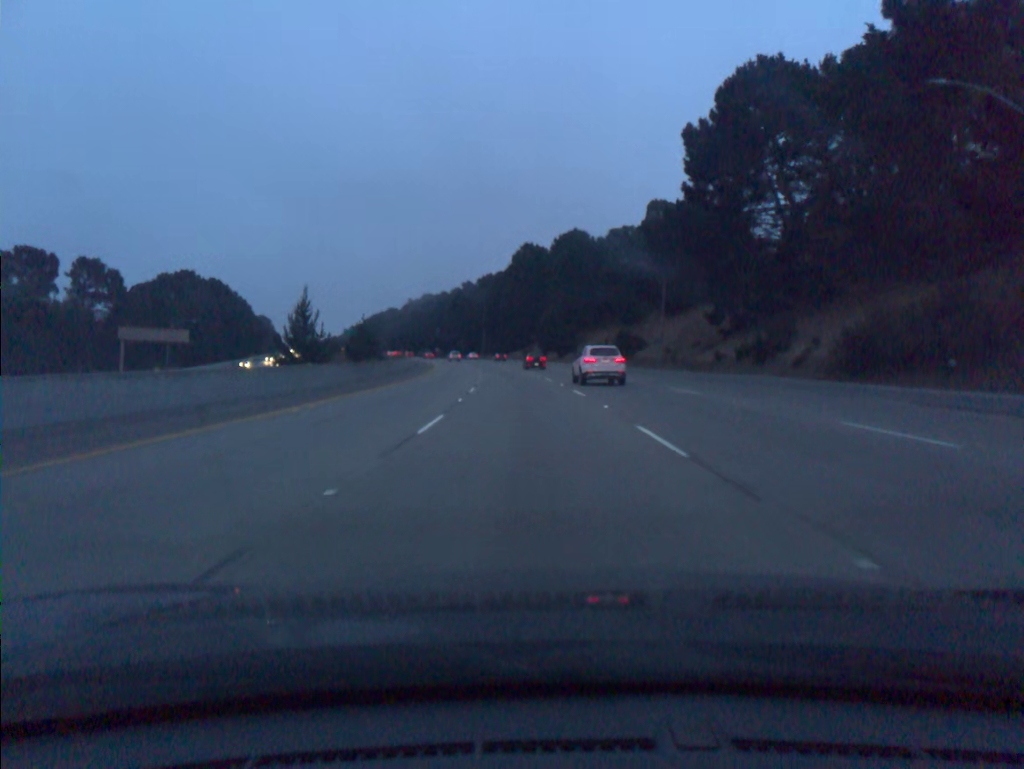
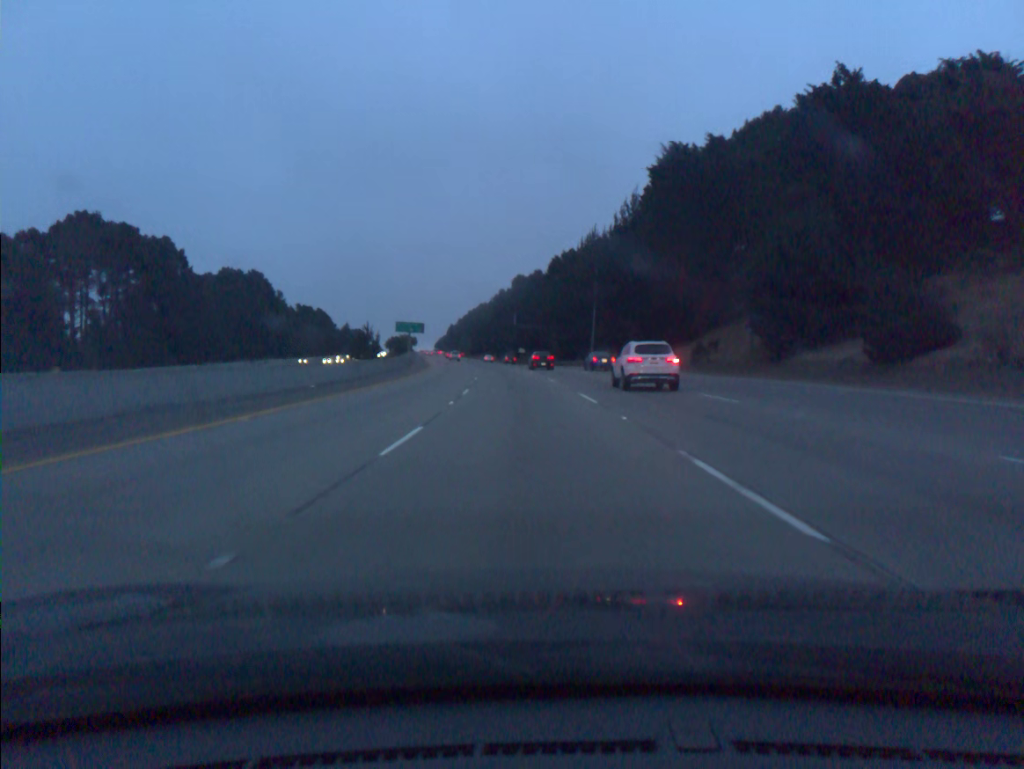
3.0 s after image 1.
(-6.4, +91.0) m; -8°
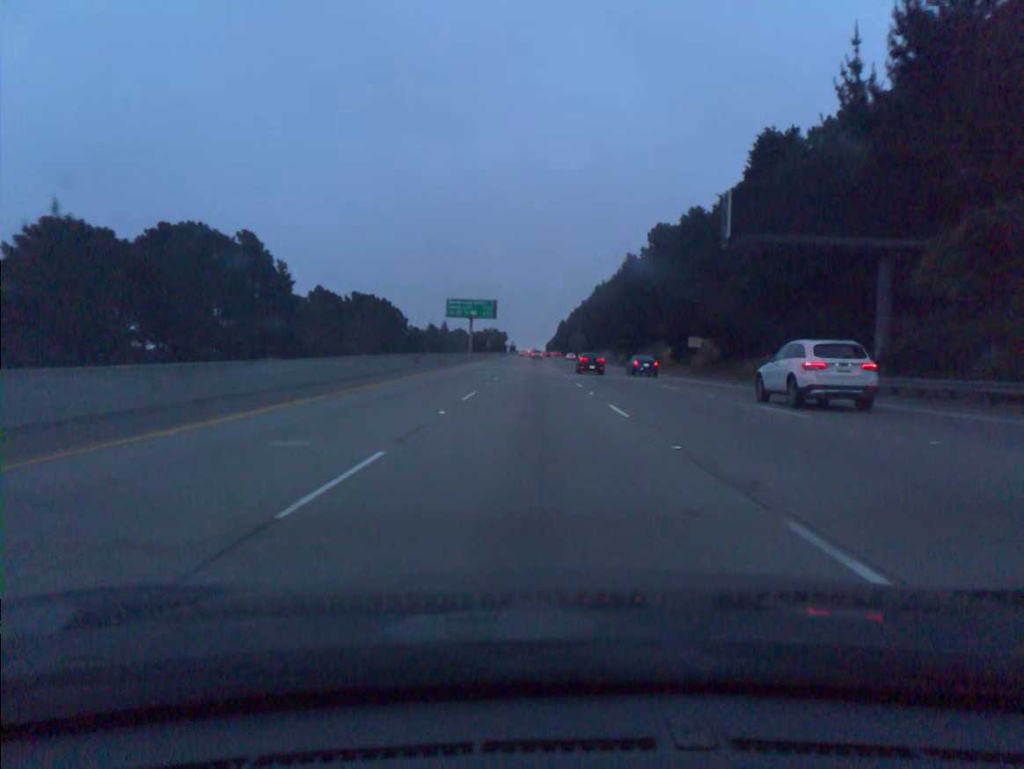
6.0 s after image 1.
(-6.9, +91.1) m; -8°
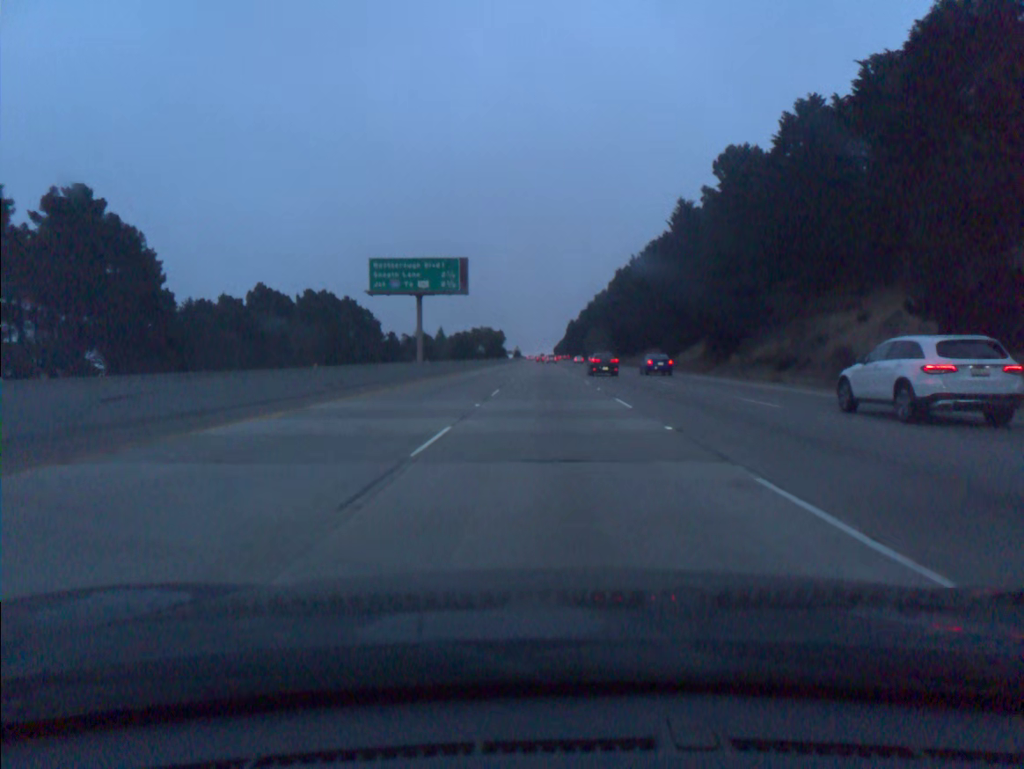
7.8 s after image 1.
(-0.7, +55.0) m; -1°
